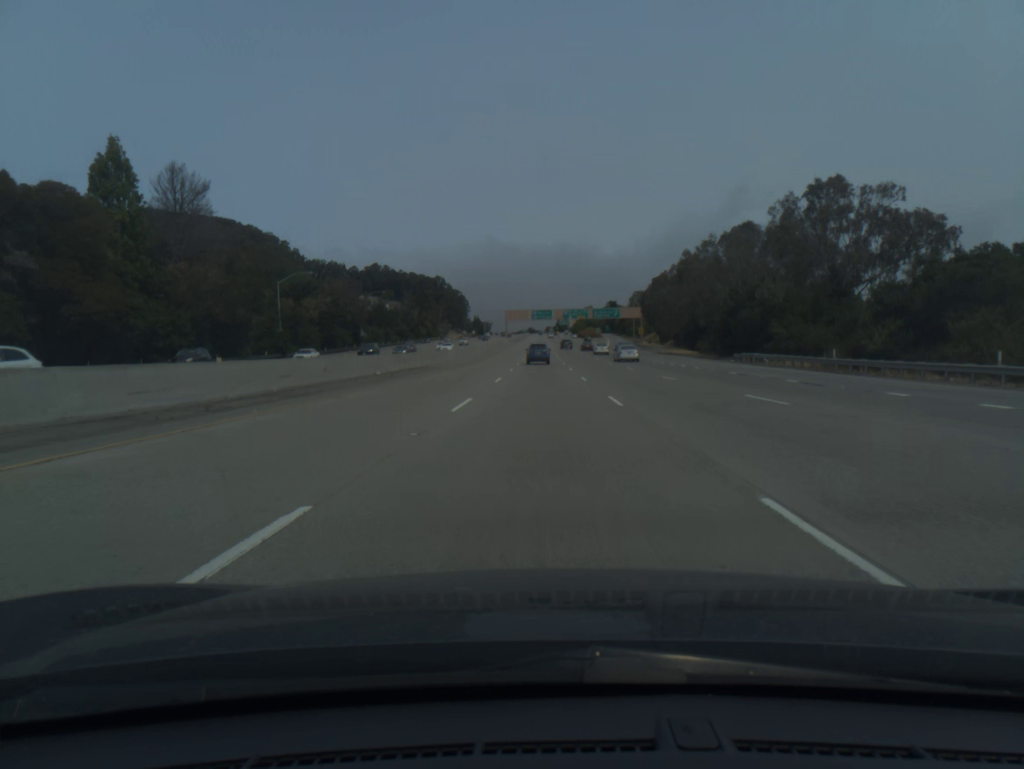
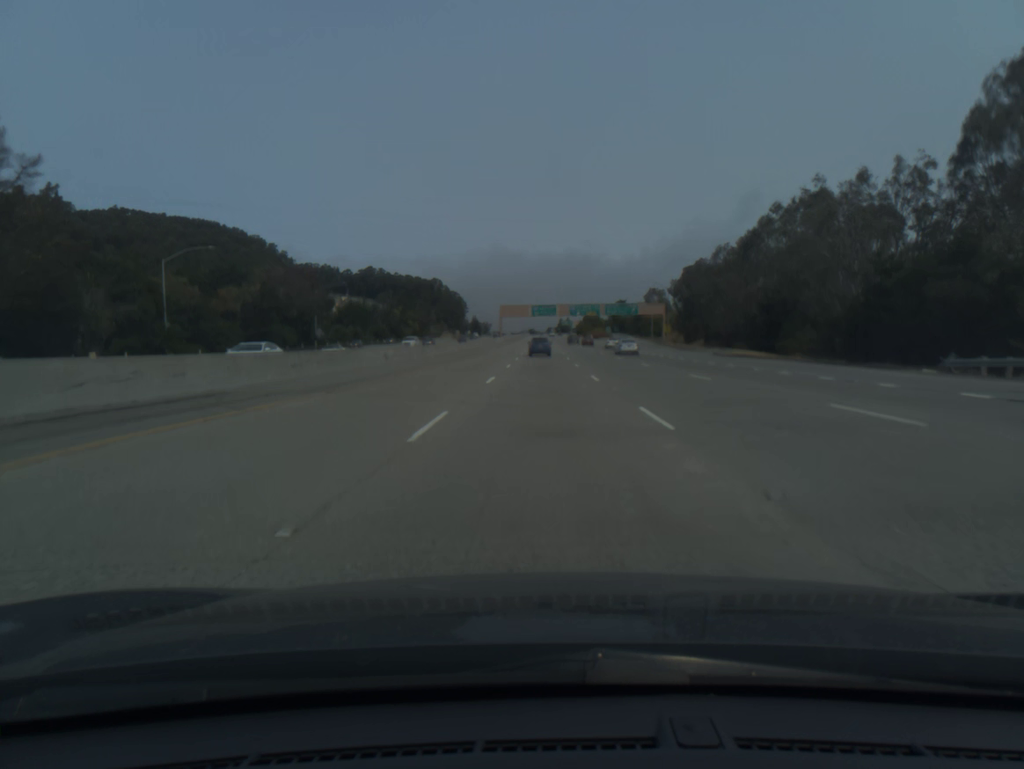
(-0.1, +35.3) m; 0°
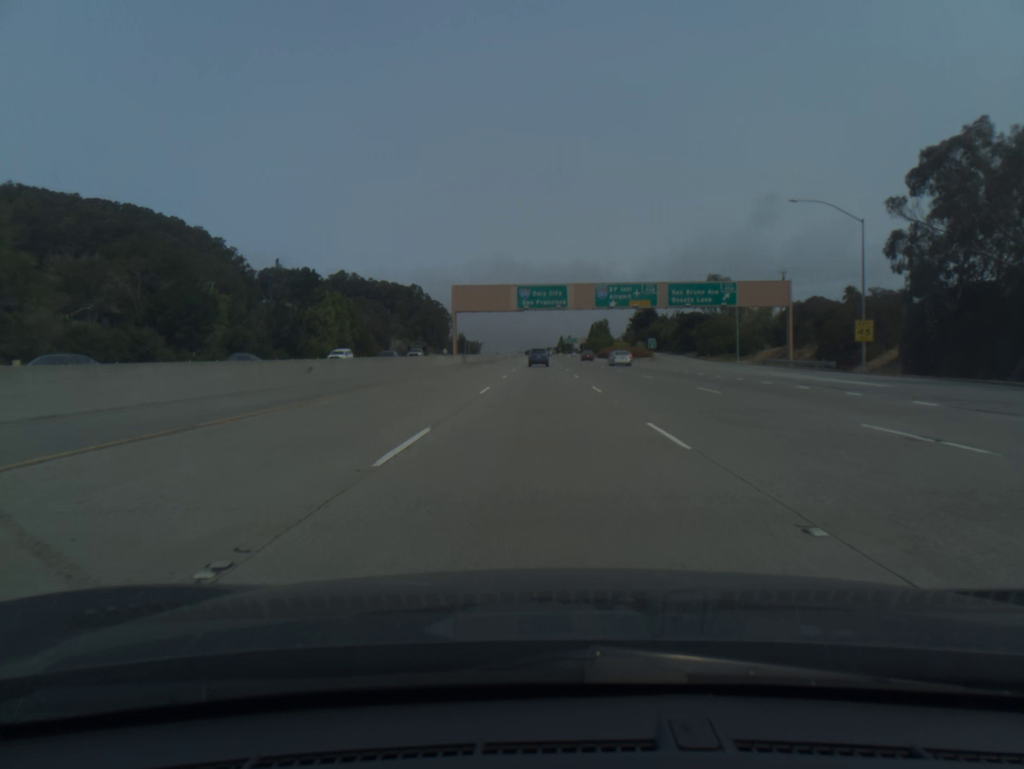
(+0.3, +88.9) m; 0°
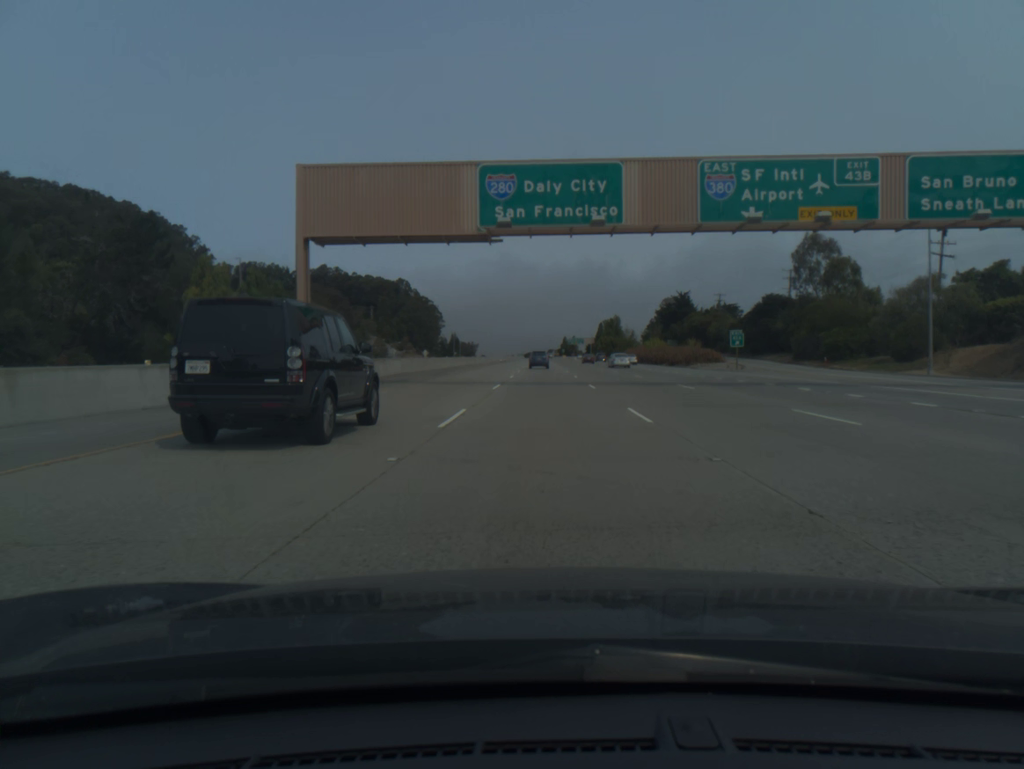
(-0.2, +54.1) m; 0°
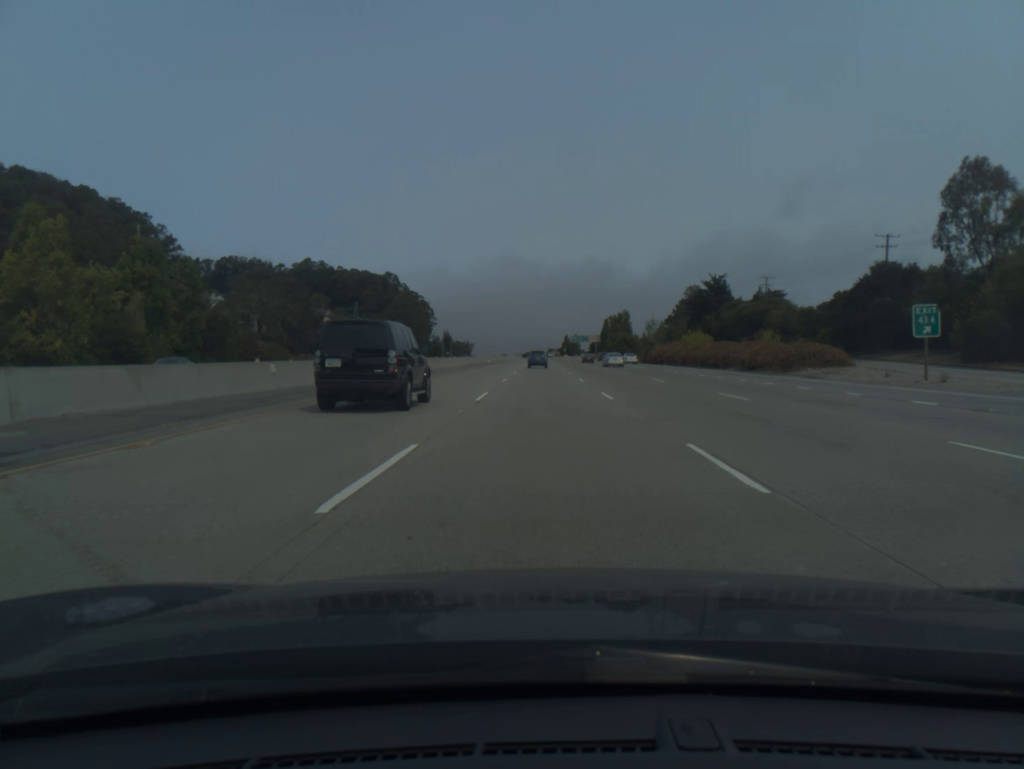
(0.0, +36.5) m; 0°
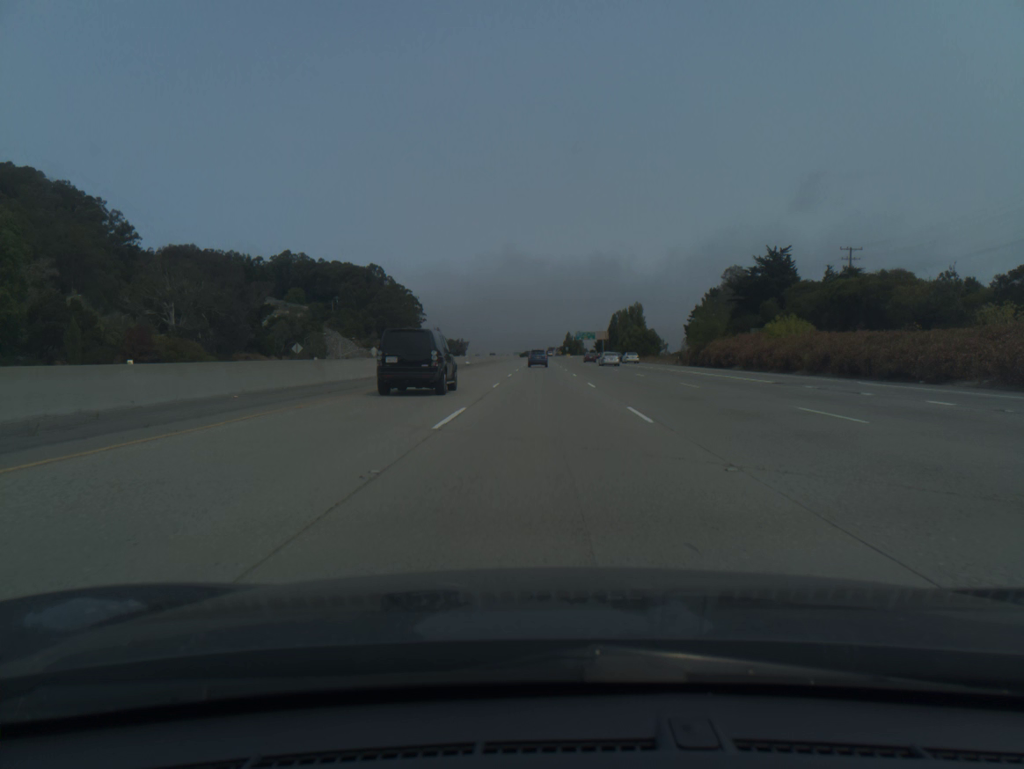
(0.0, +36.7) m; 0°
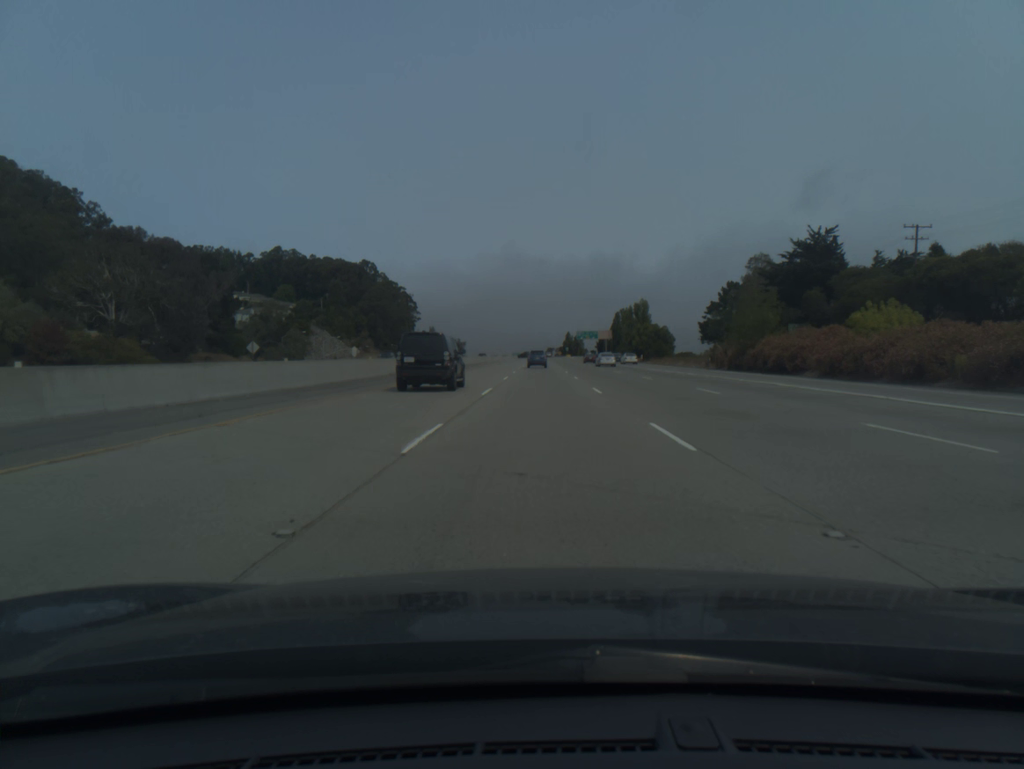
(0.0, +18.4) m; 0°
